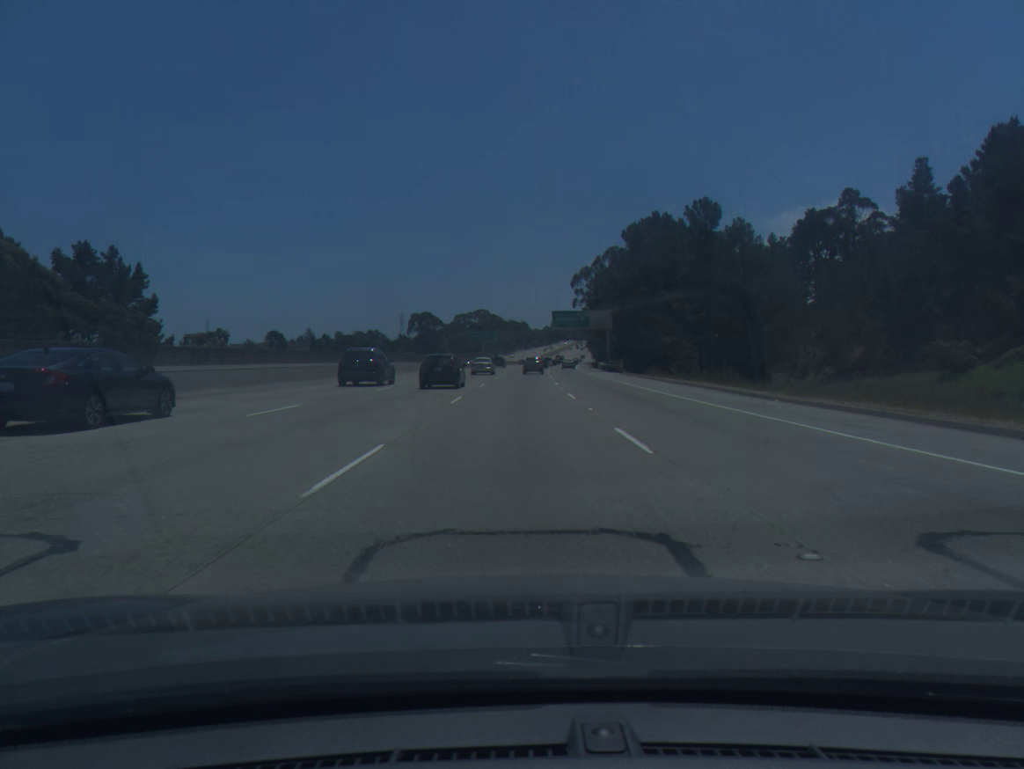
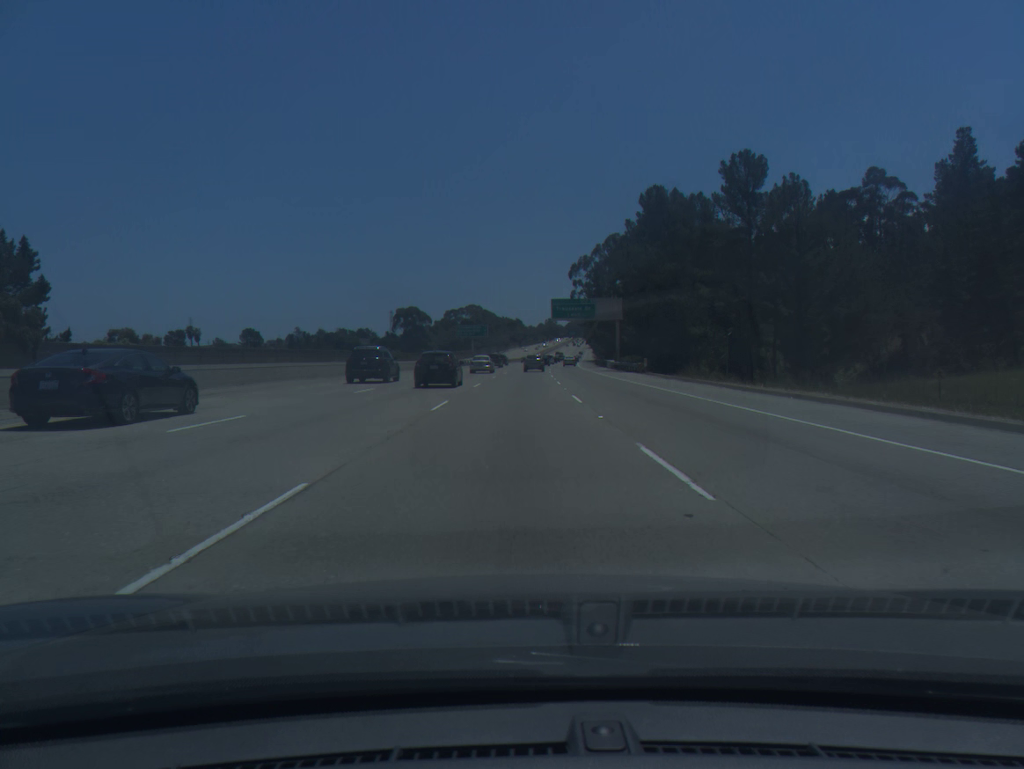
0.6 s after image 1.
(+0.1, +18.1) m; 0°
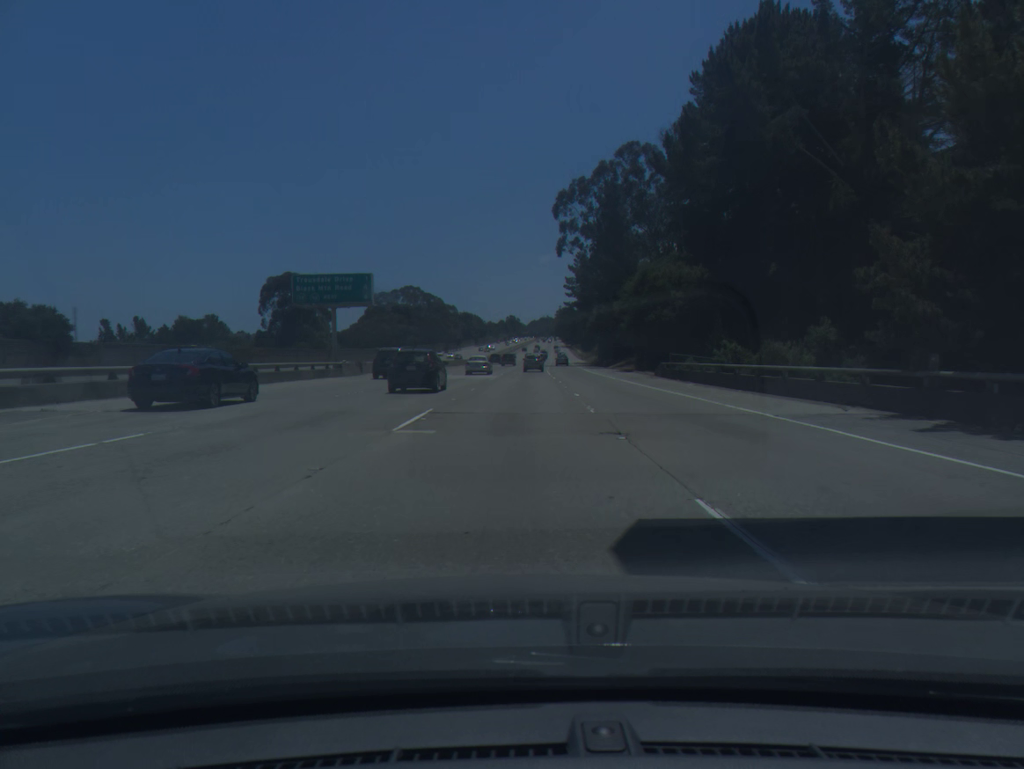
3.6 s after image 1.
(+2.0, +91.5) m; +3°
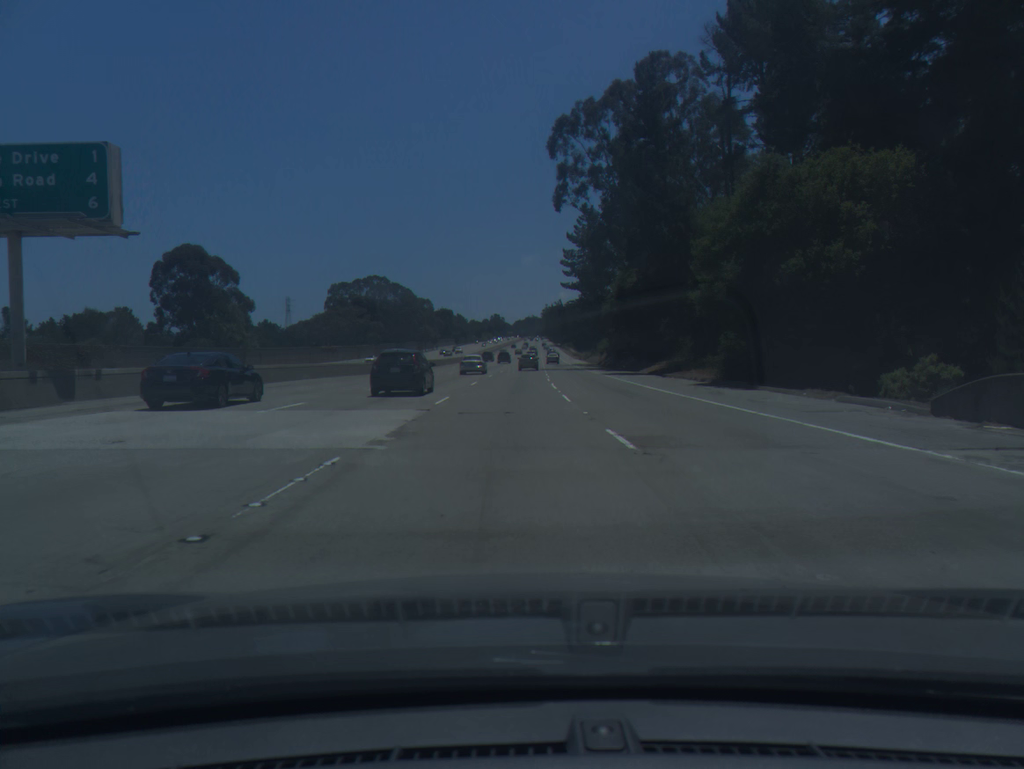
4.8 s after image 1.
(+0.4, +37.0) m; +1°
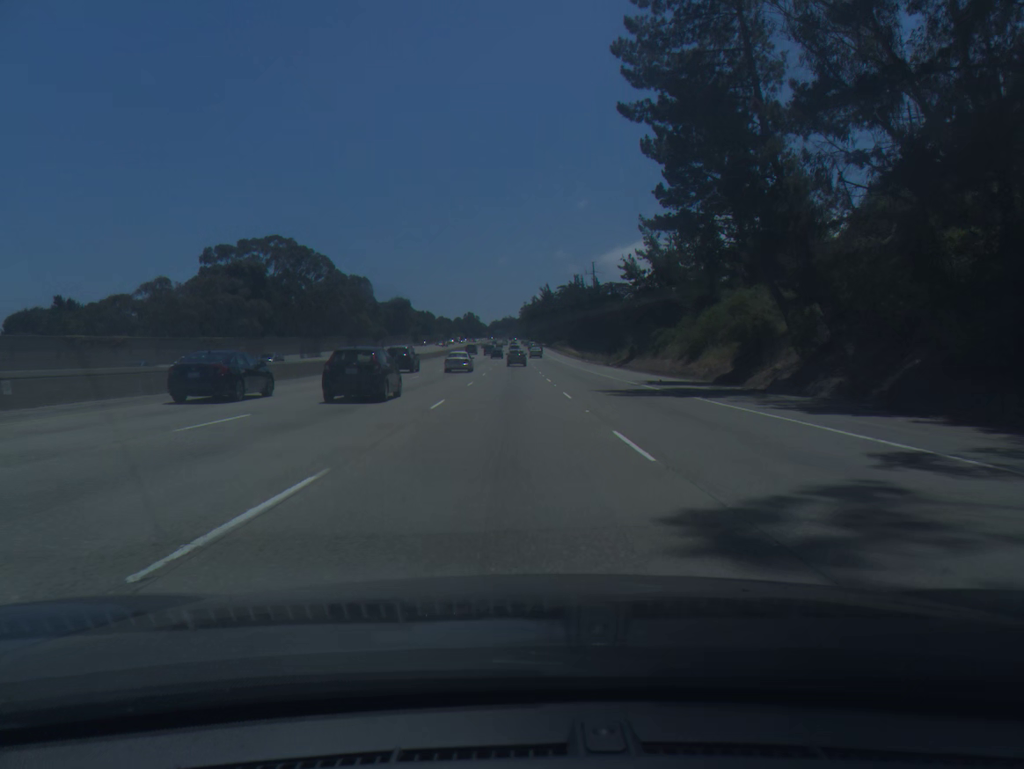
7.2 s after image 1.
(+0.7, +74.6) m; +2°
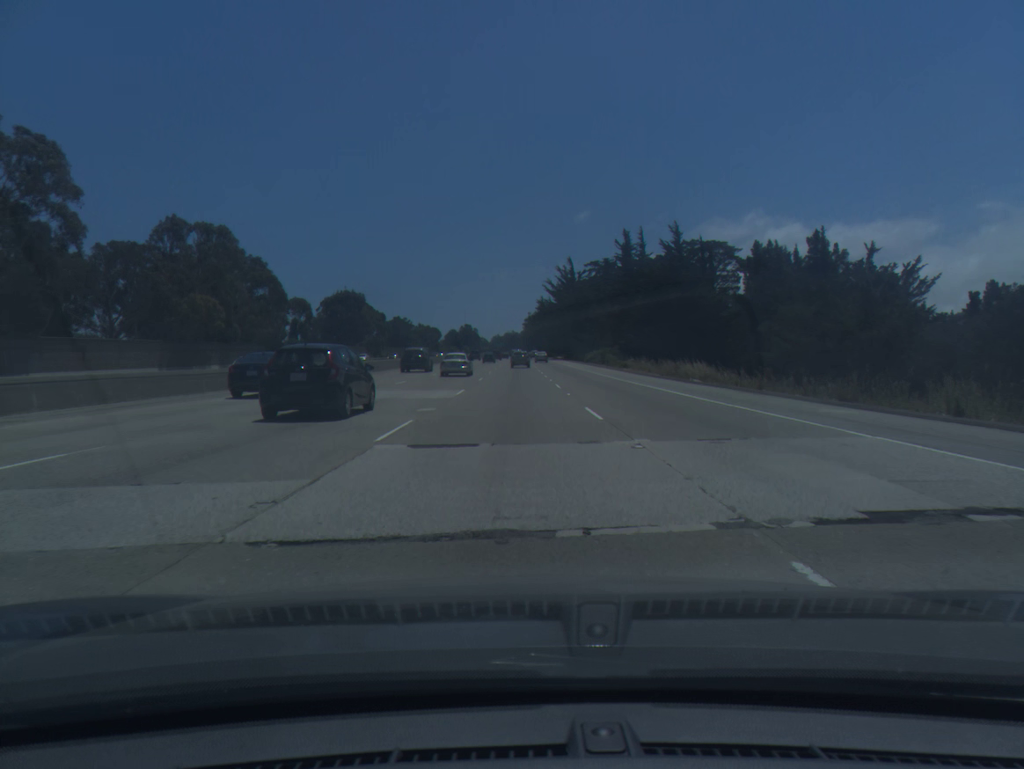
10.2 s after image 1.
(-0.4, +94.5) m; 0°
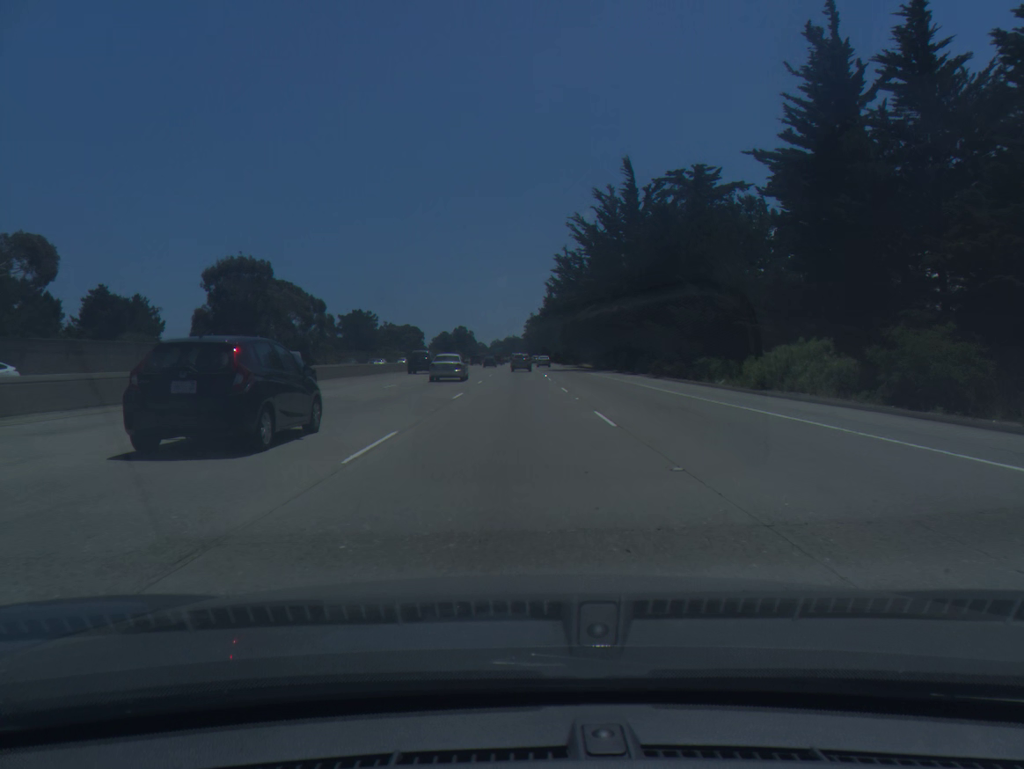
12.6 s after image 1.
(-0.2, +75.7) m; 0°
